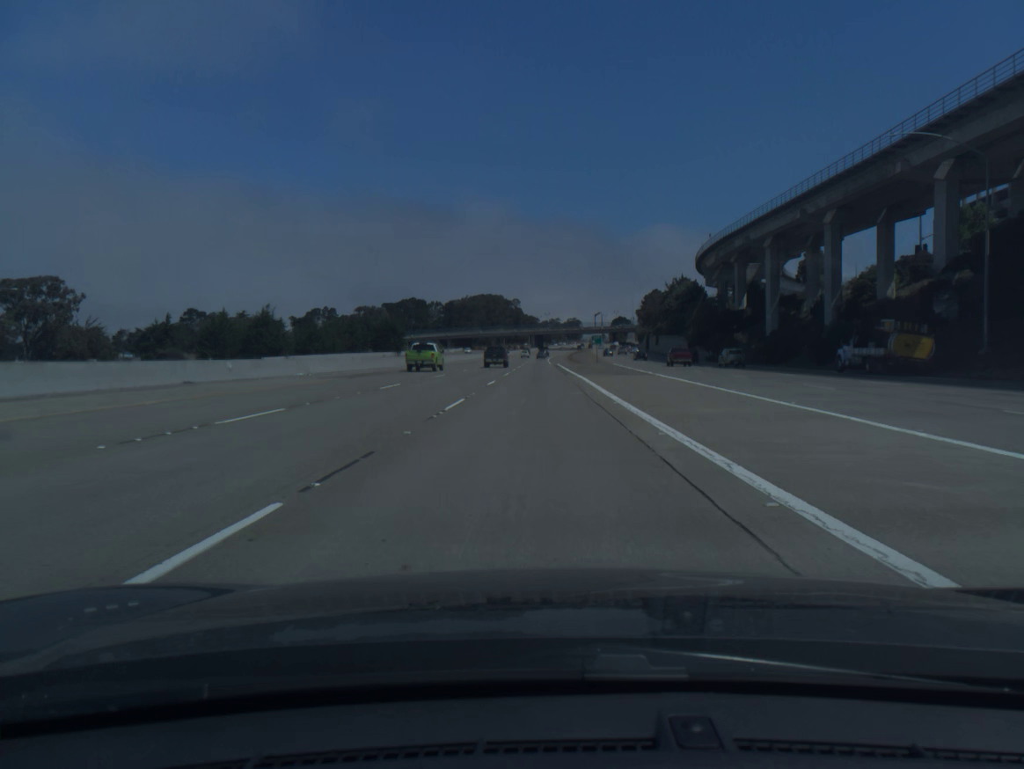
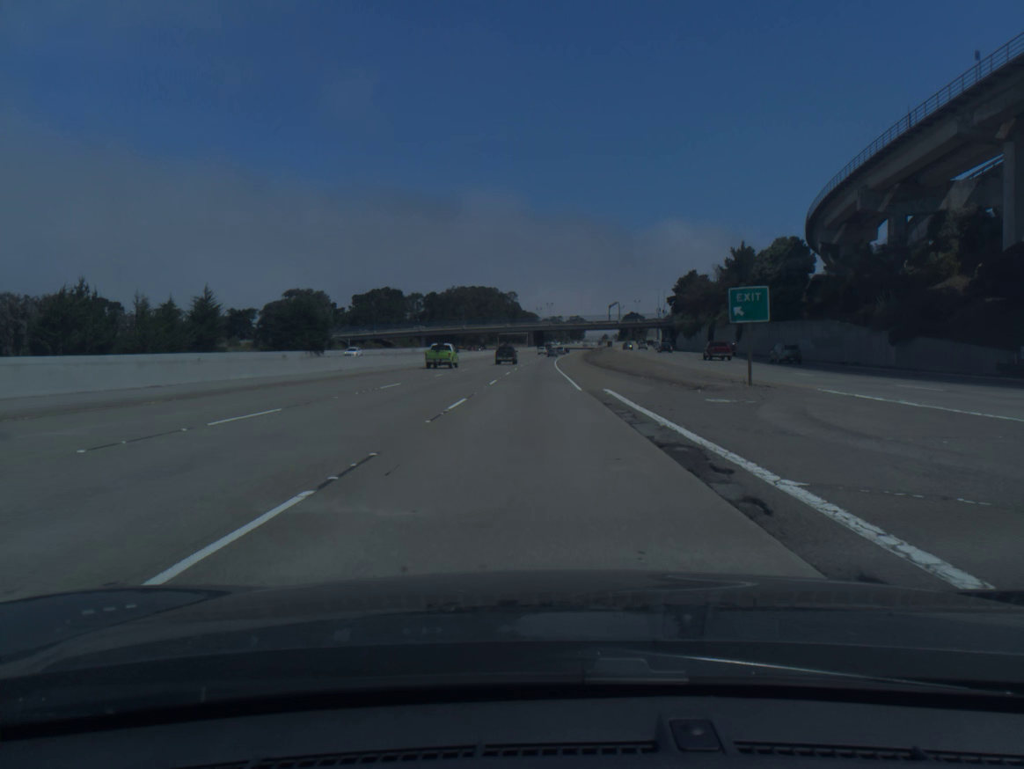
(-0.1, +73.0) m; 0°
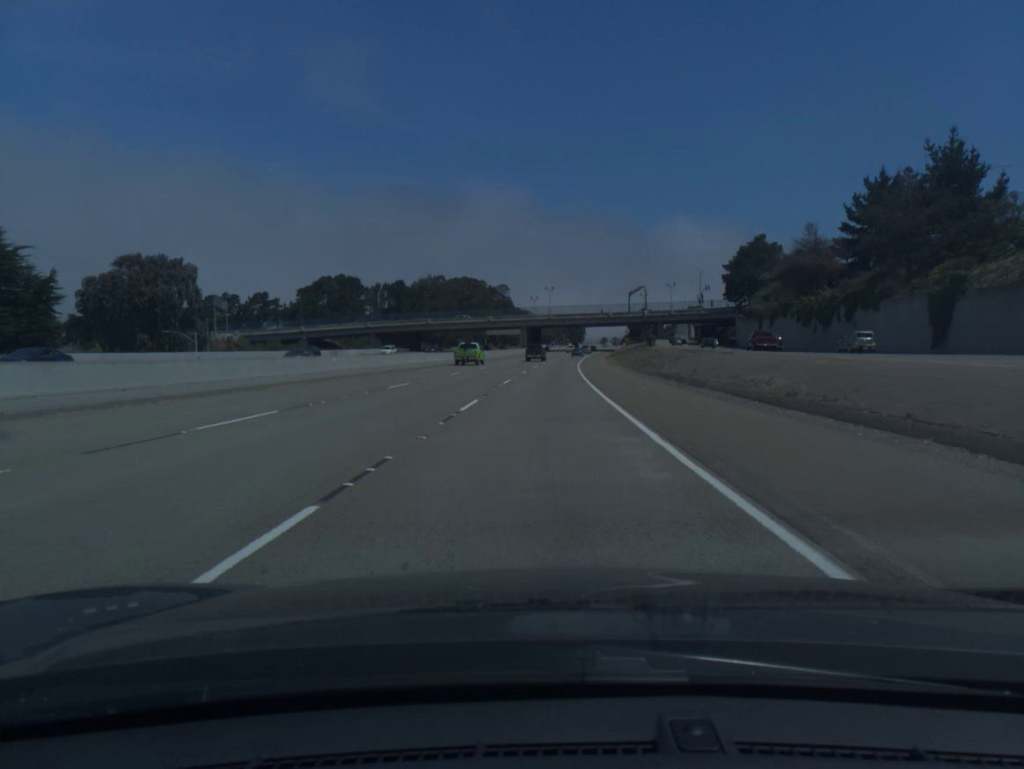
(-0.1, +73.2) m; 0°
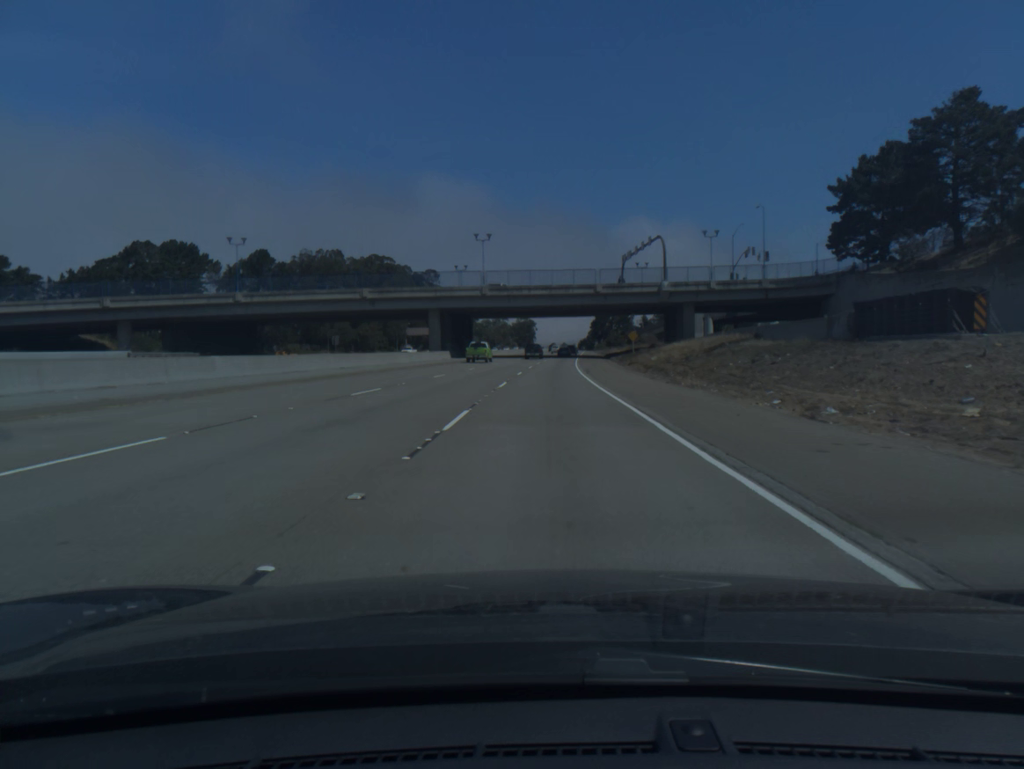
(+2.7, +91.4) m; +4°
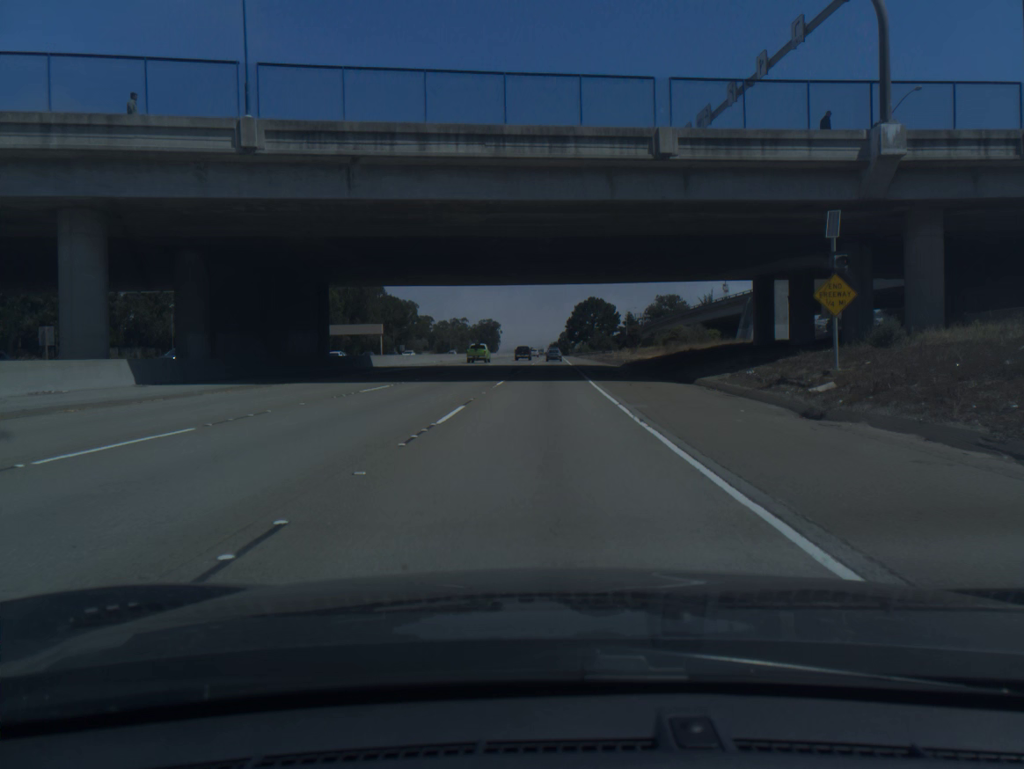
(+1.6, +71.3) m; +2°
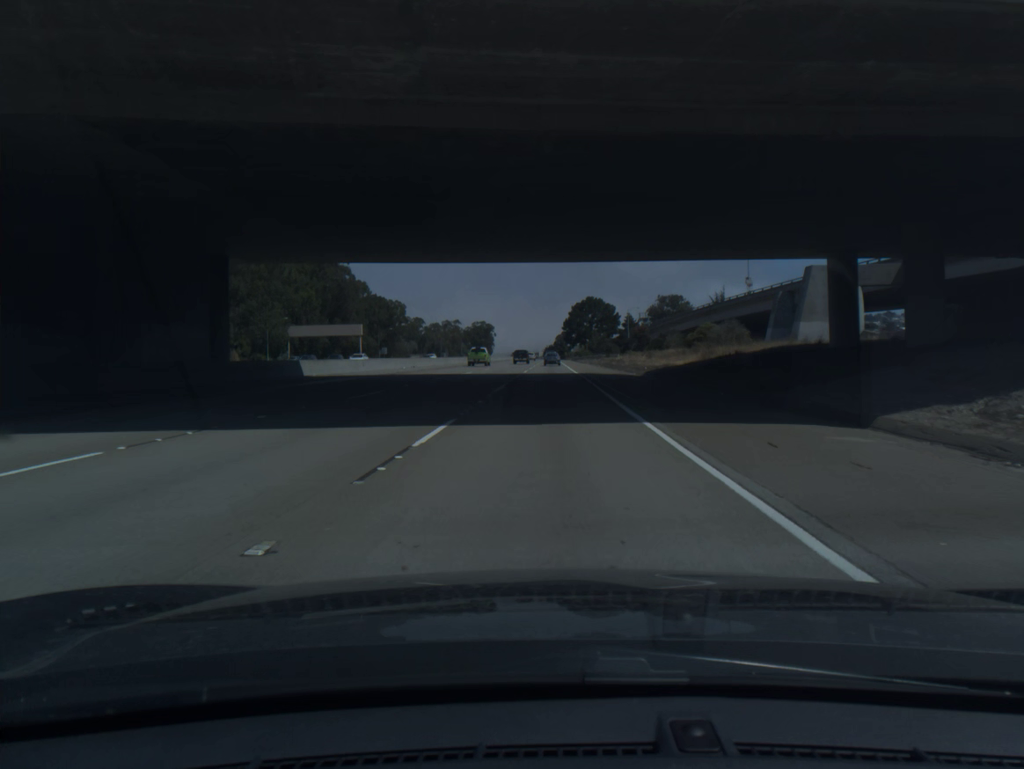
(+0.1, +17.4) m; 0°
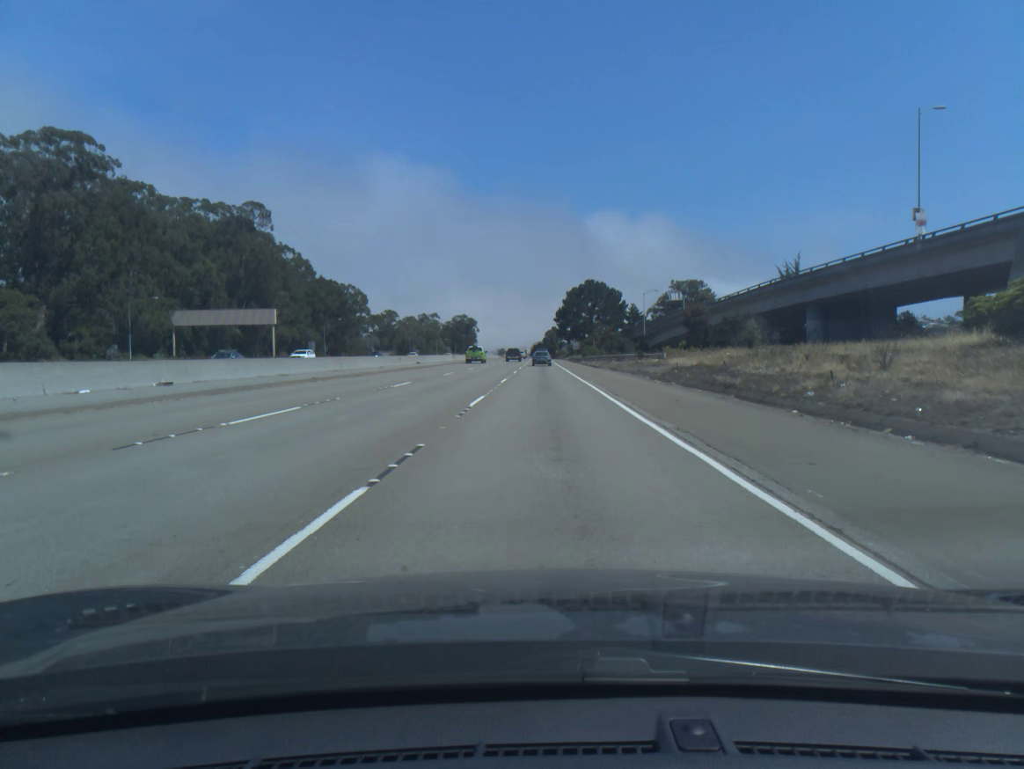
(+0.4, +51.1) m; +1°
